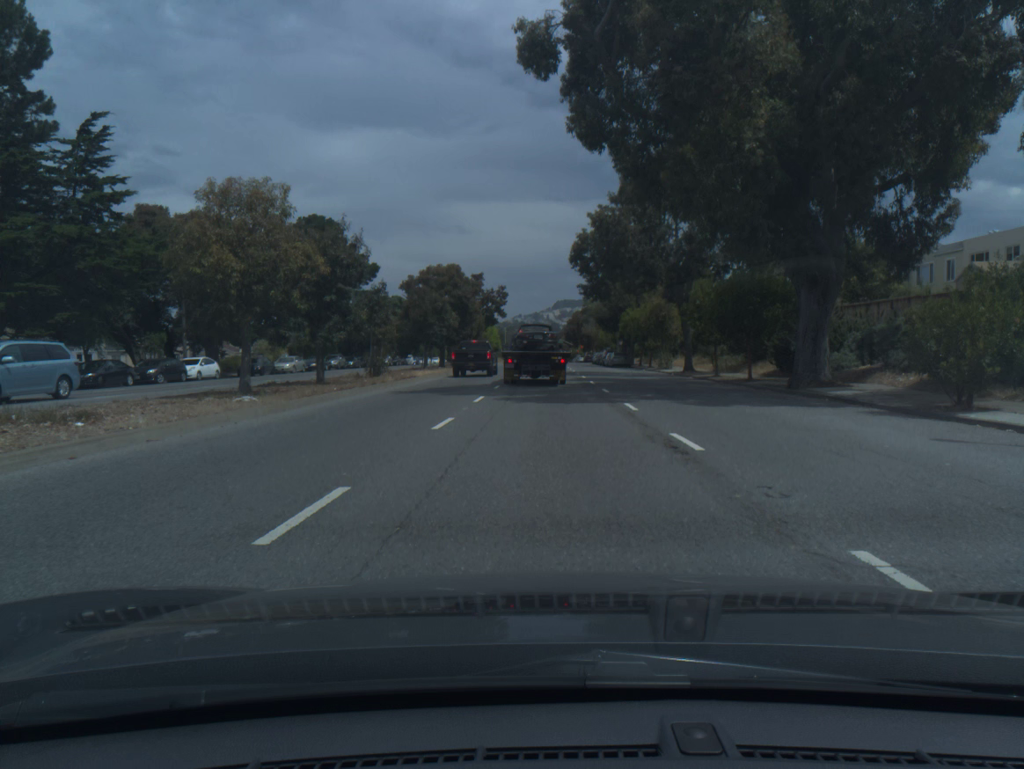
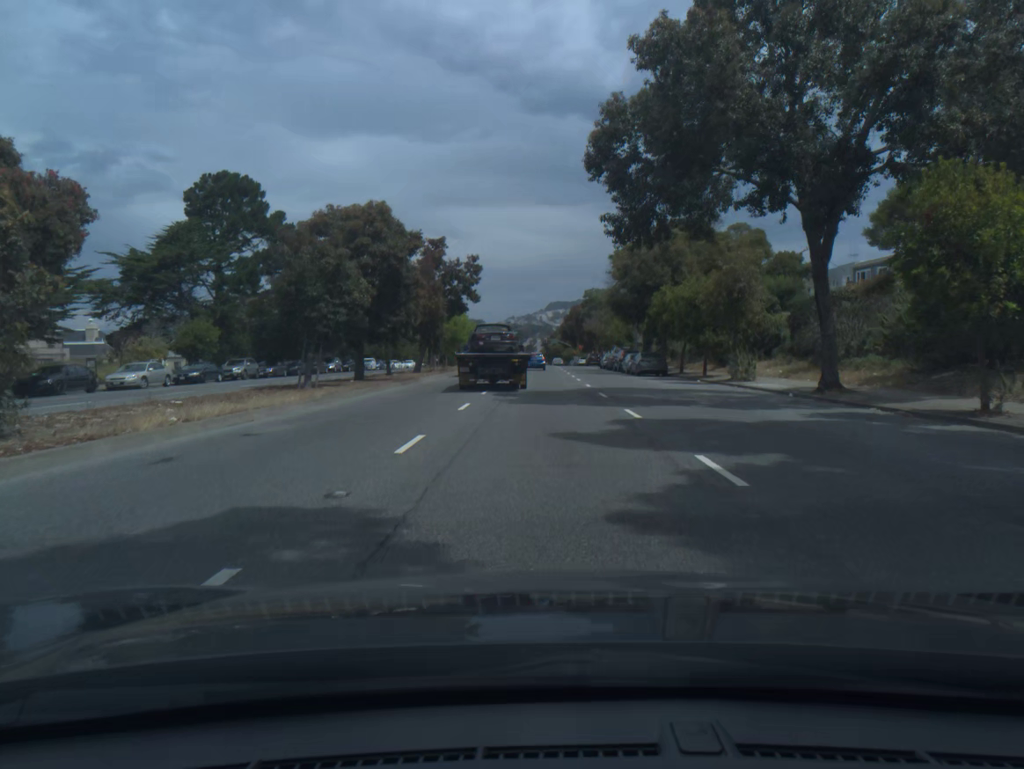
(+0.2, +24.3) m; +1°
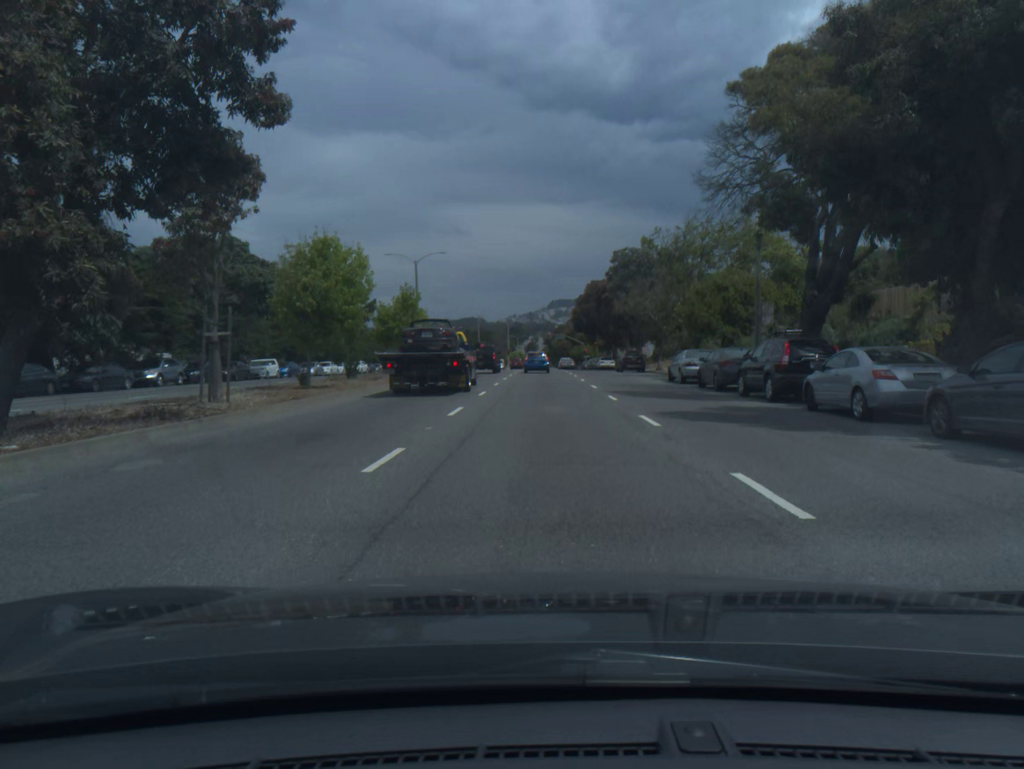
(-0.1, +38.1) m; 0°
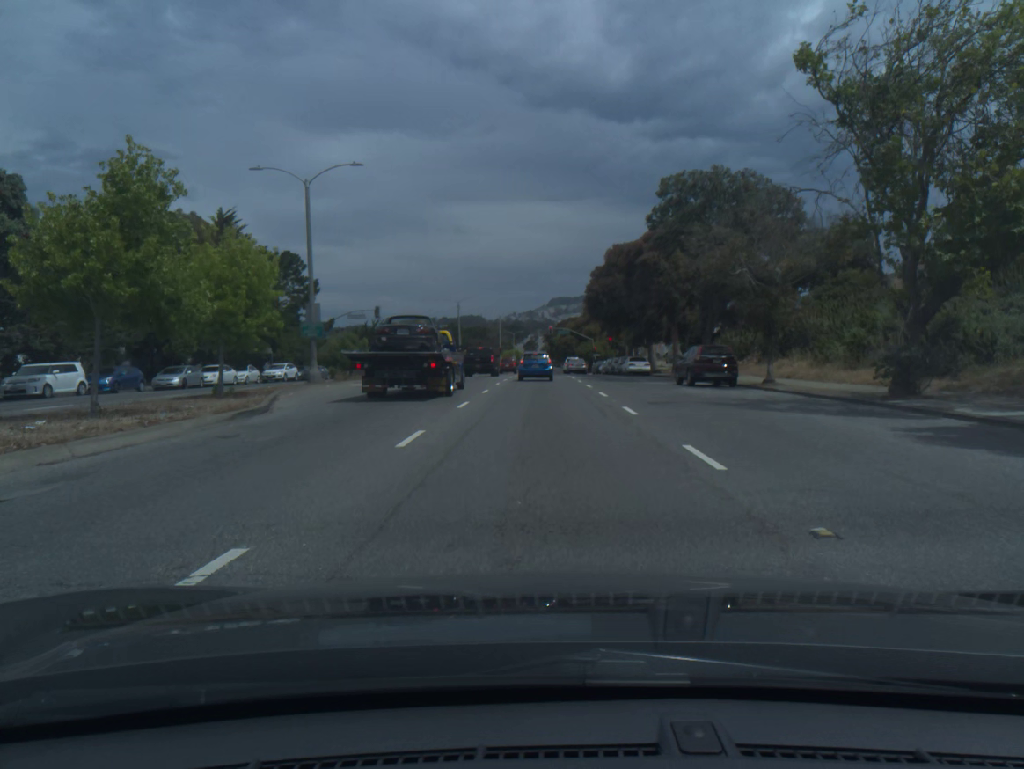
(0.0, +27.4) m; 0°
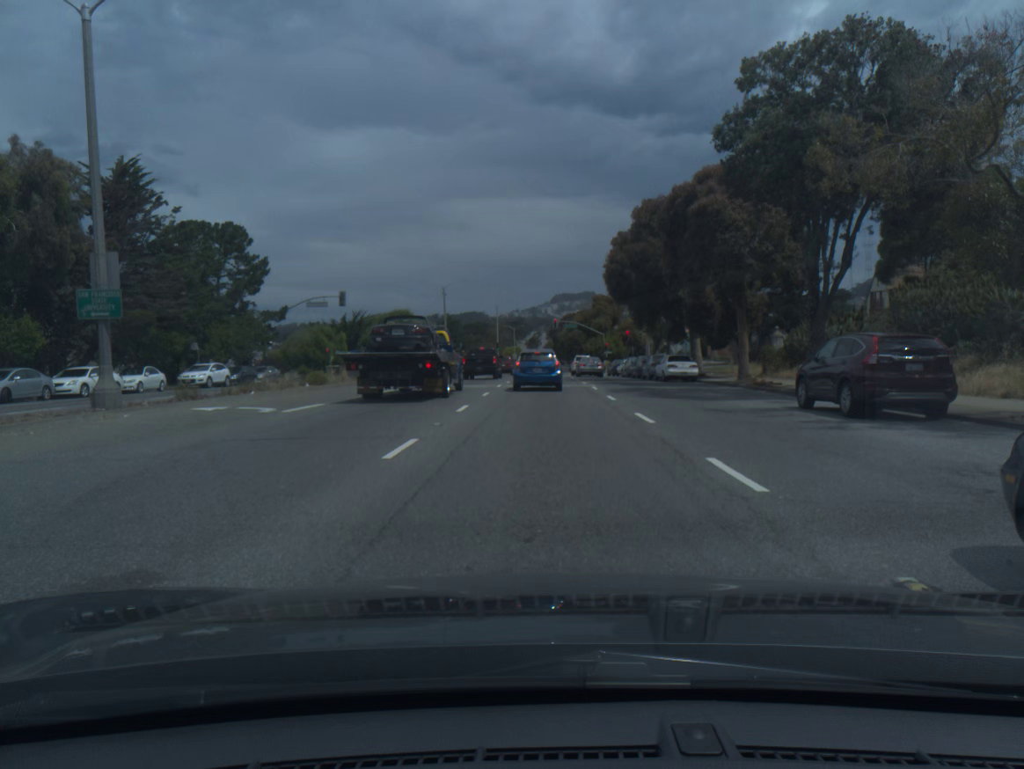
(0.0, +15.9) m; 0°
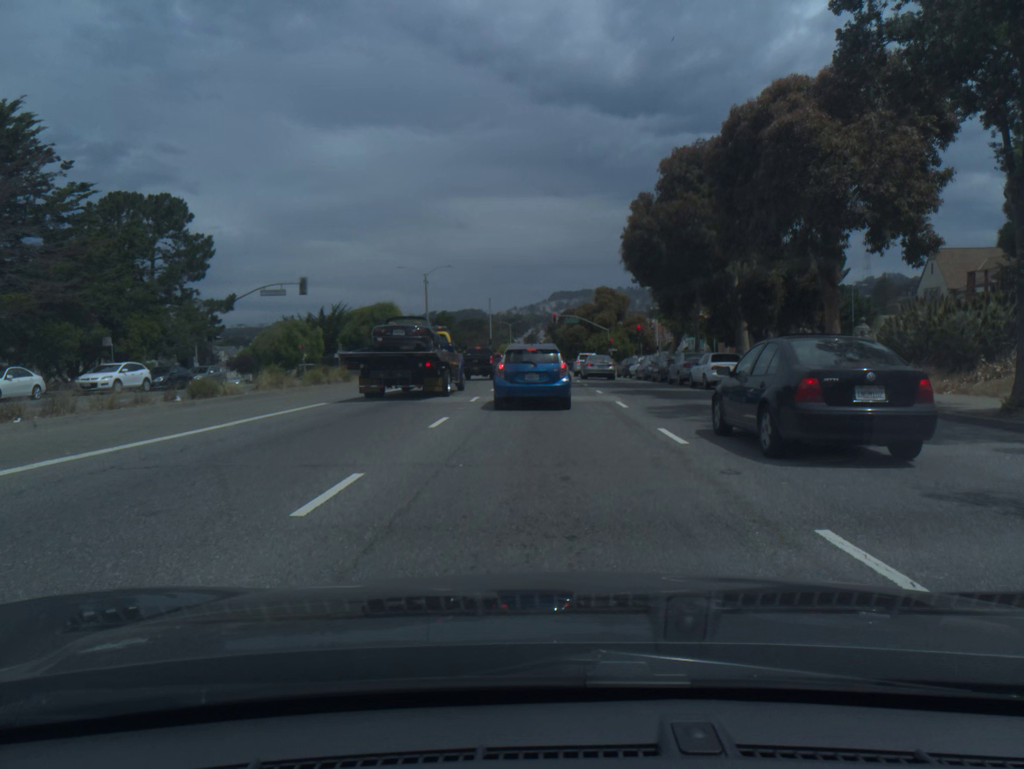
(0.0, +10.8) m; 0°
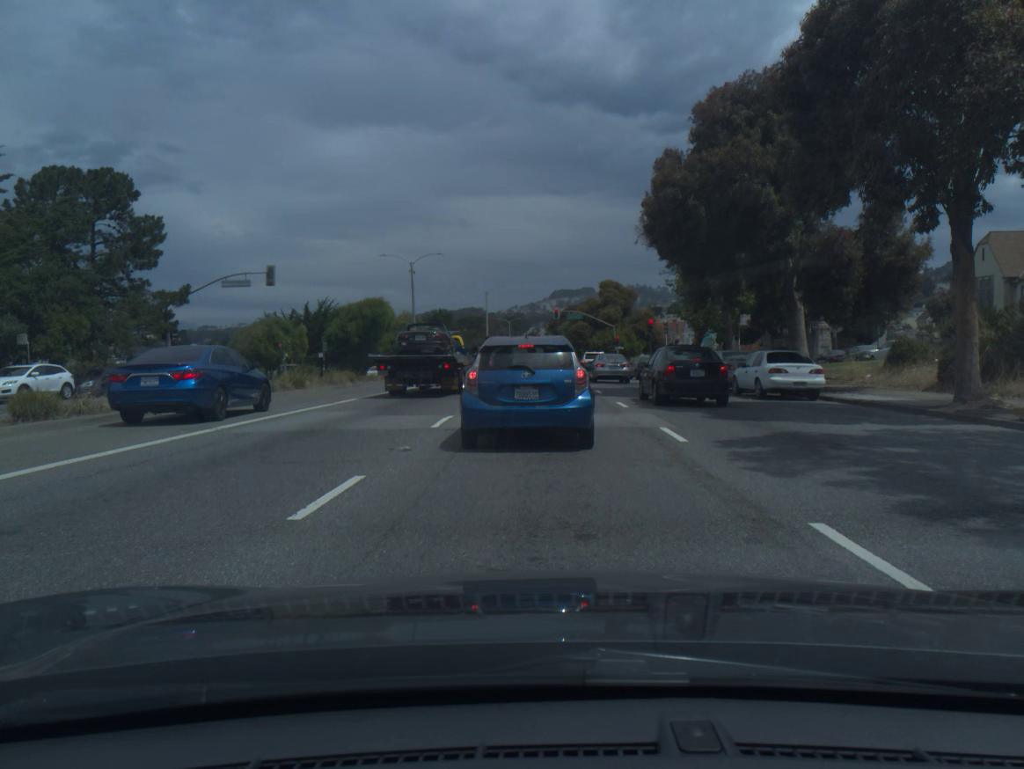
(0.0, +7.2) m; 0°
